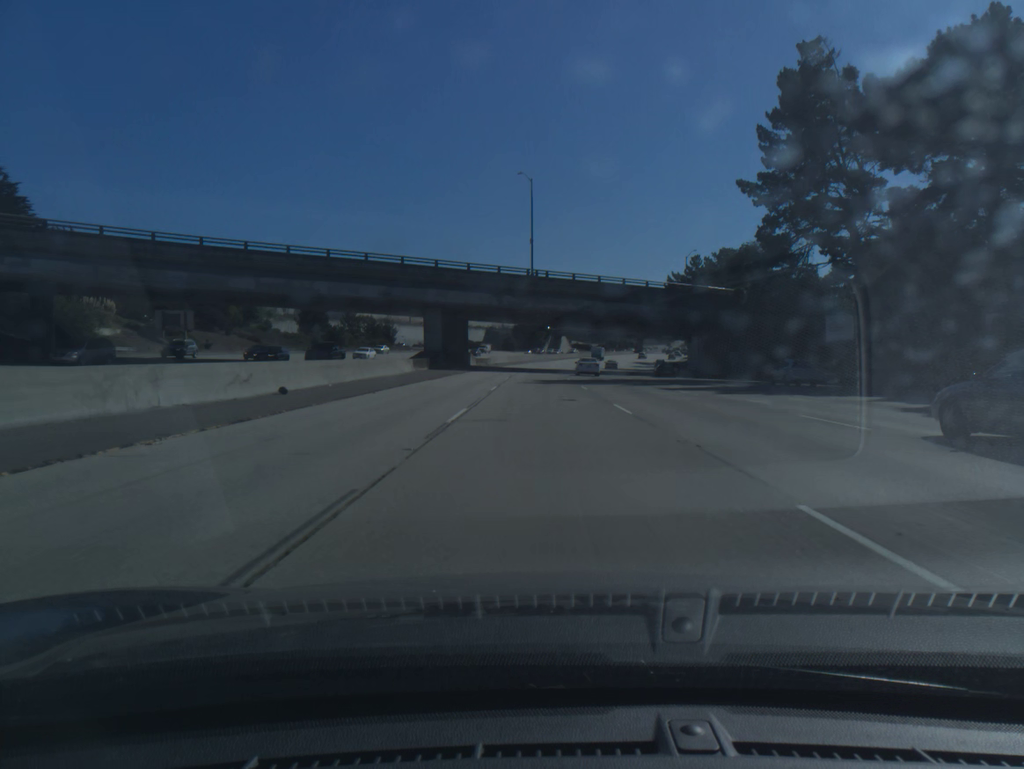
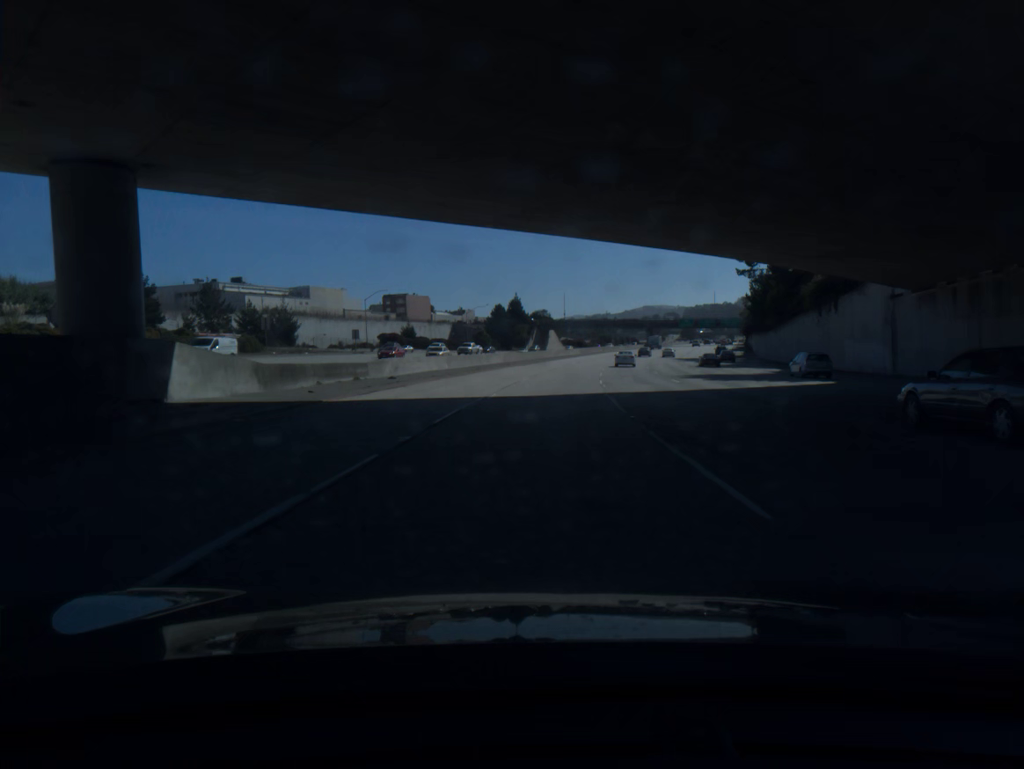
(+0.2, +69.7) m; +1°
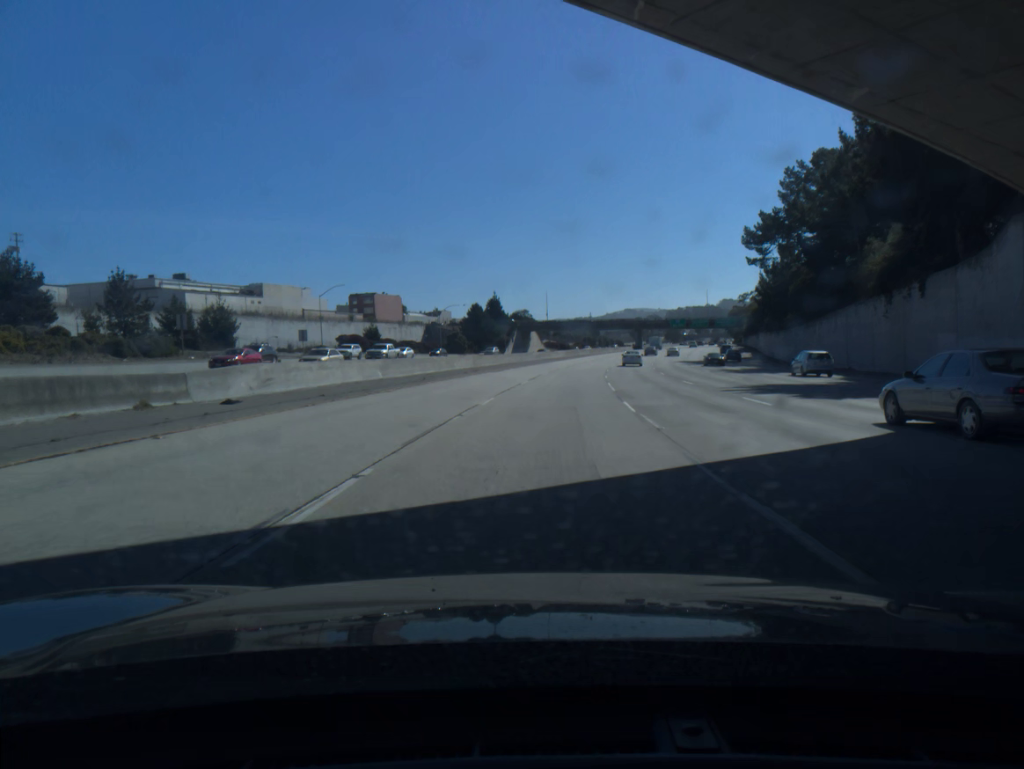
(+0.2, +17.4) m; +1°
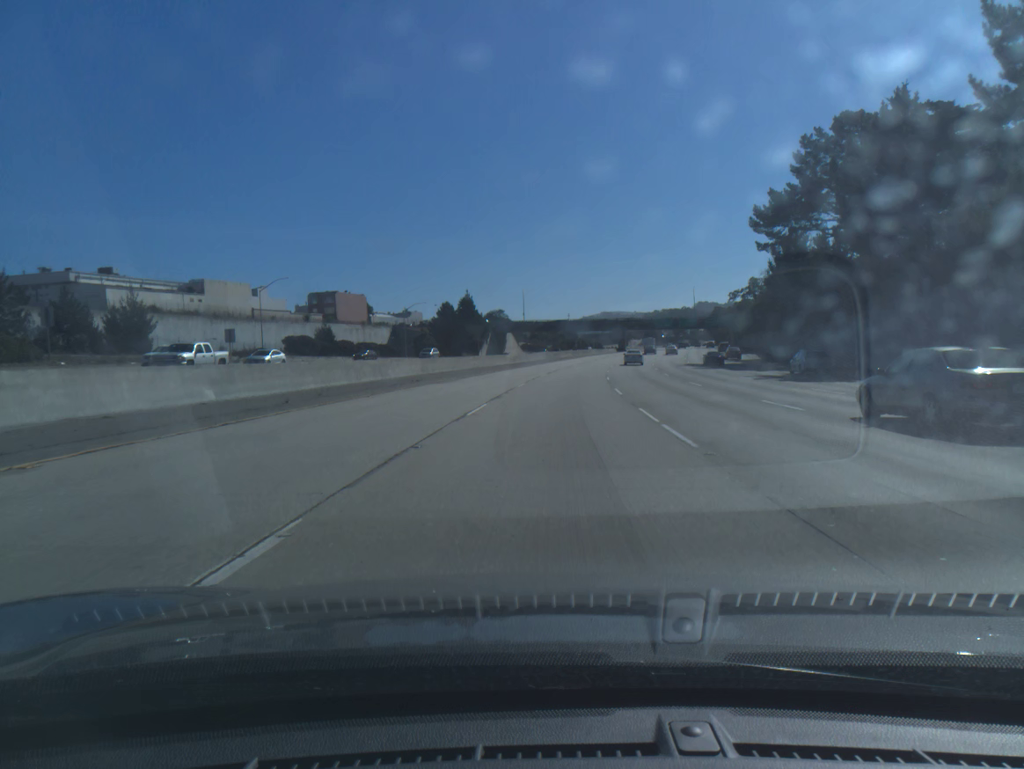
(+0.2, +17.4) m; +2°
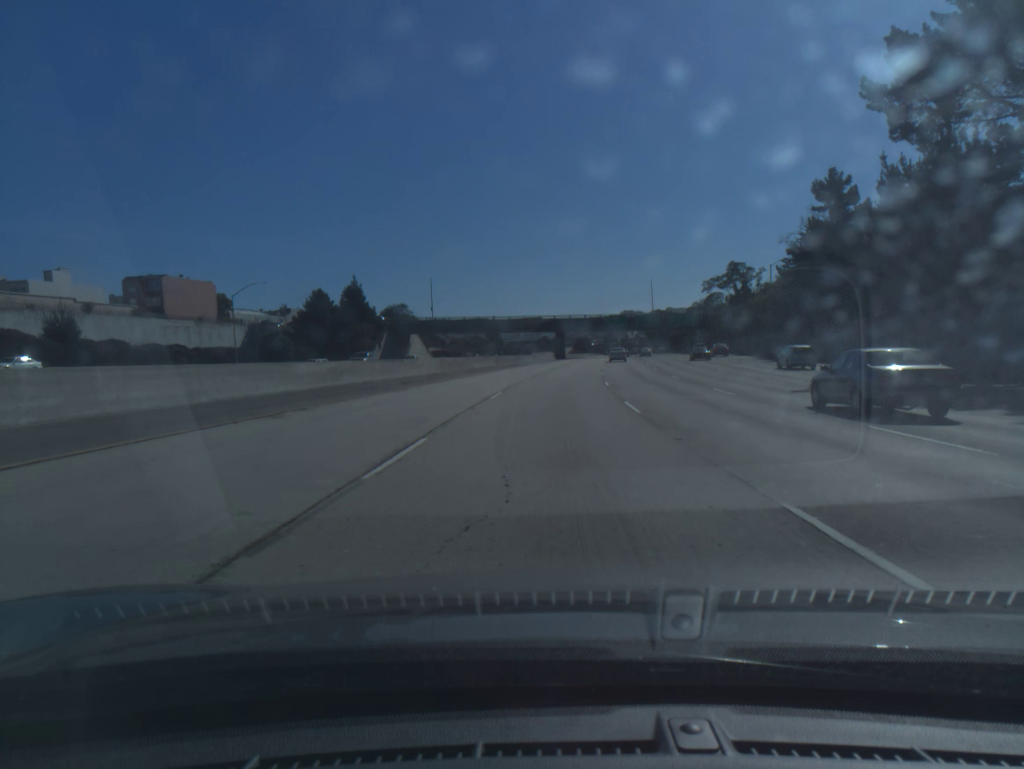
(+2.4, +52.0) m; +5°
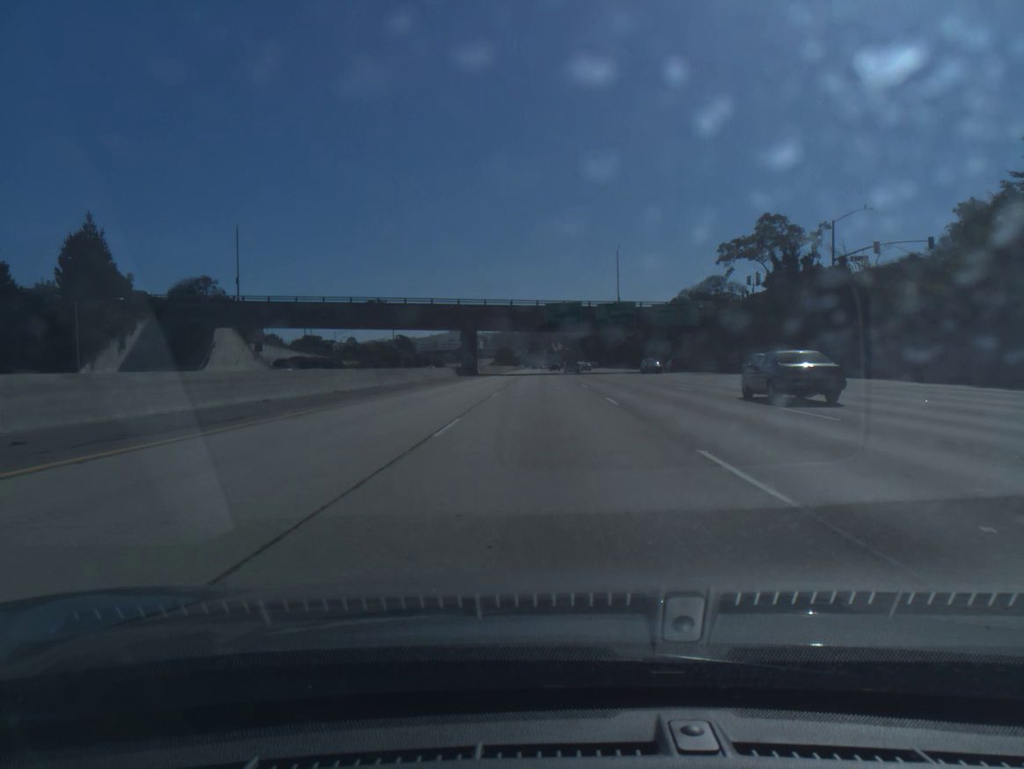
(+3.7, +68.7) m; +6°
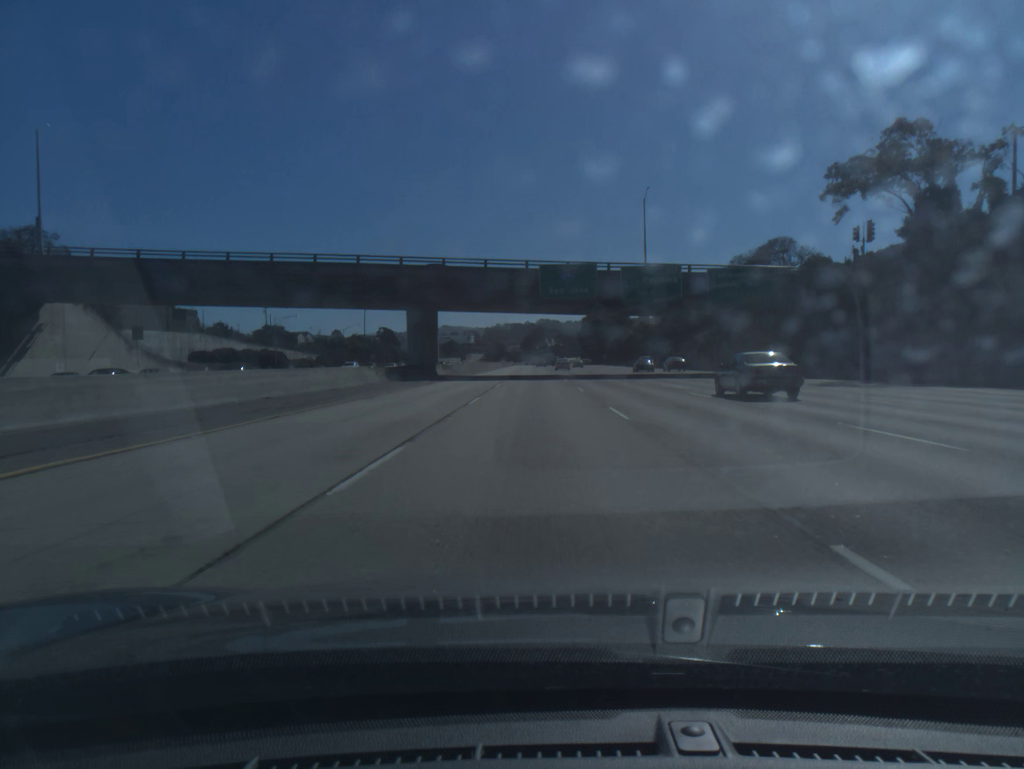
(+0.3, +34.3) m; +1°
